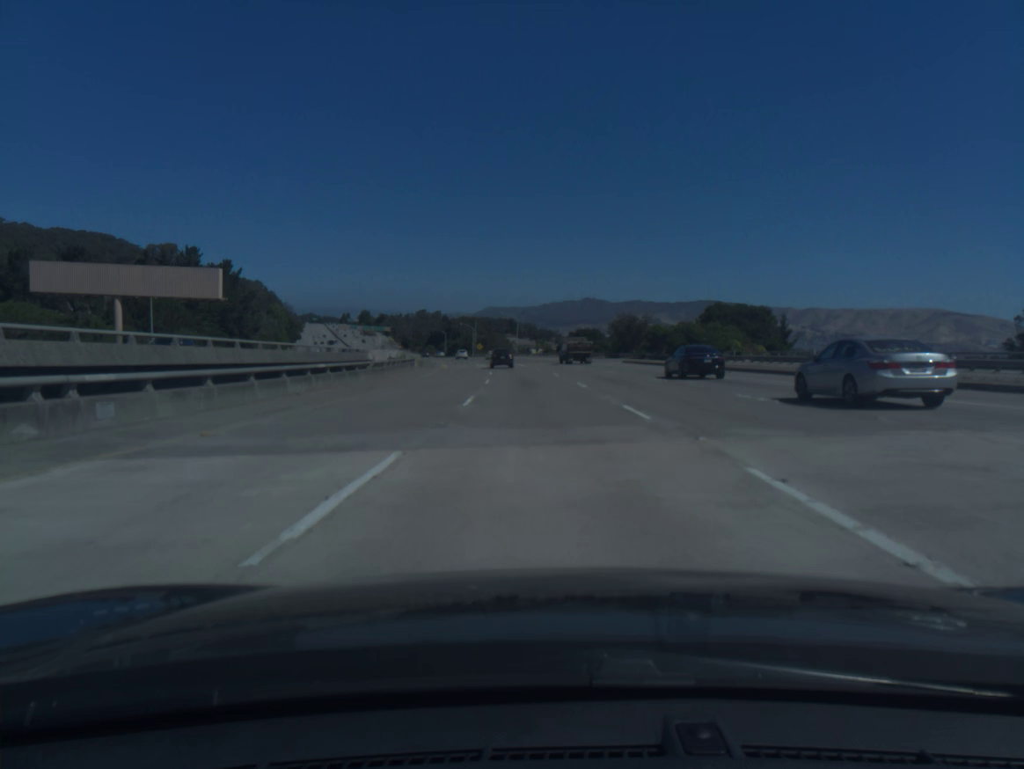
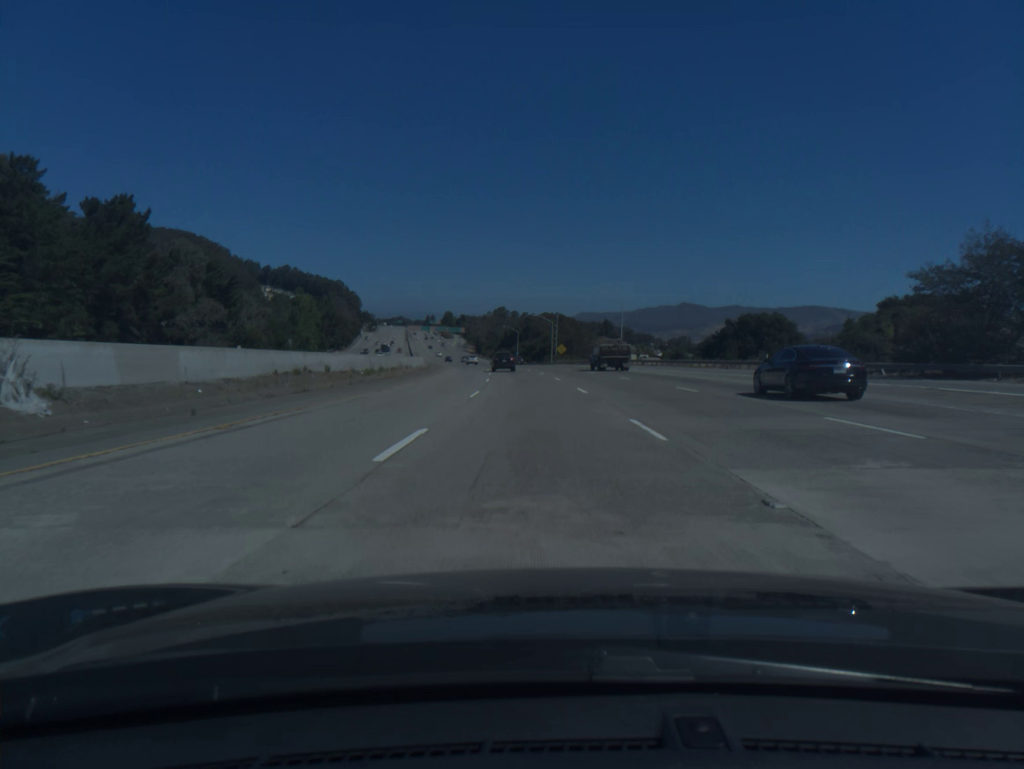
(-4.0, +74.6) m; -7°
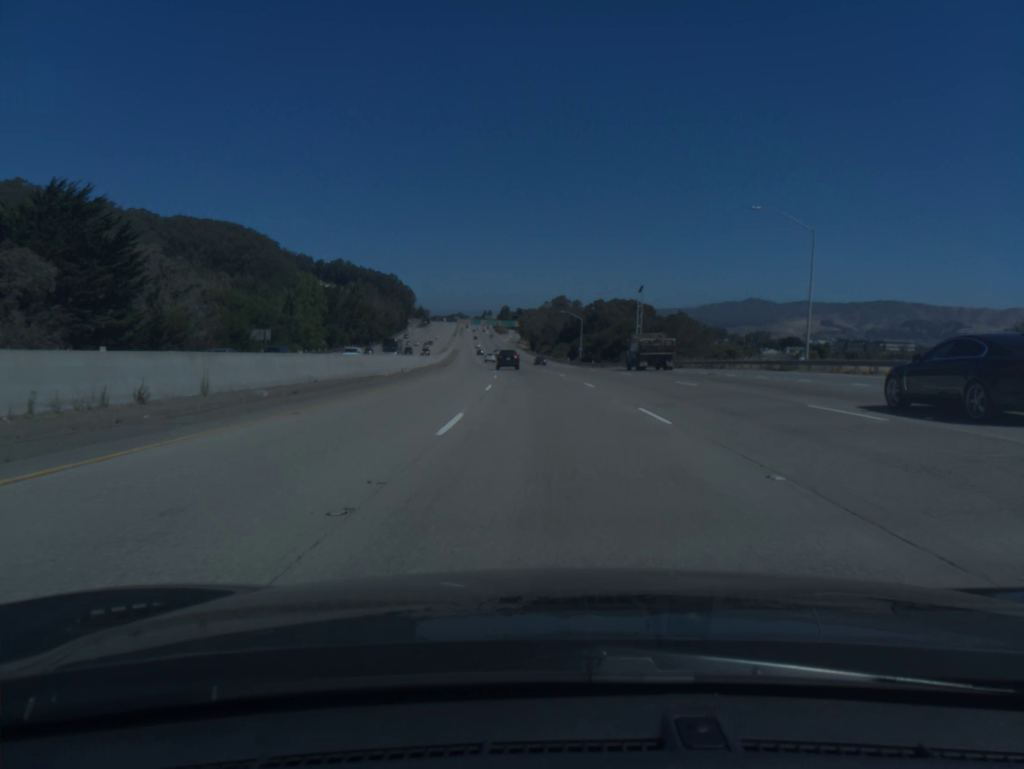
(-2.3, +56.0) m; -4°
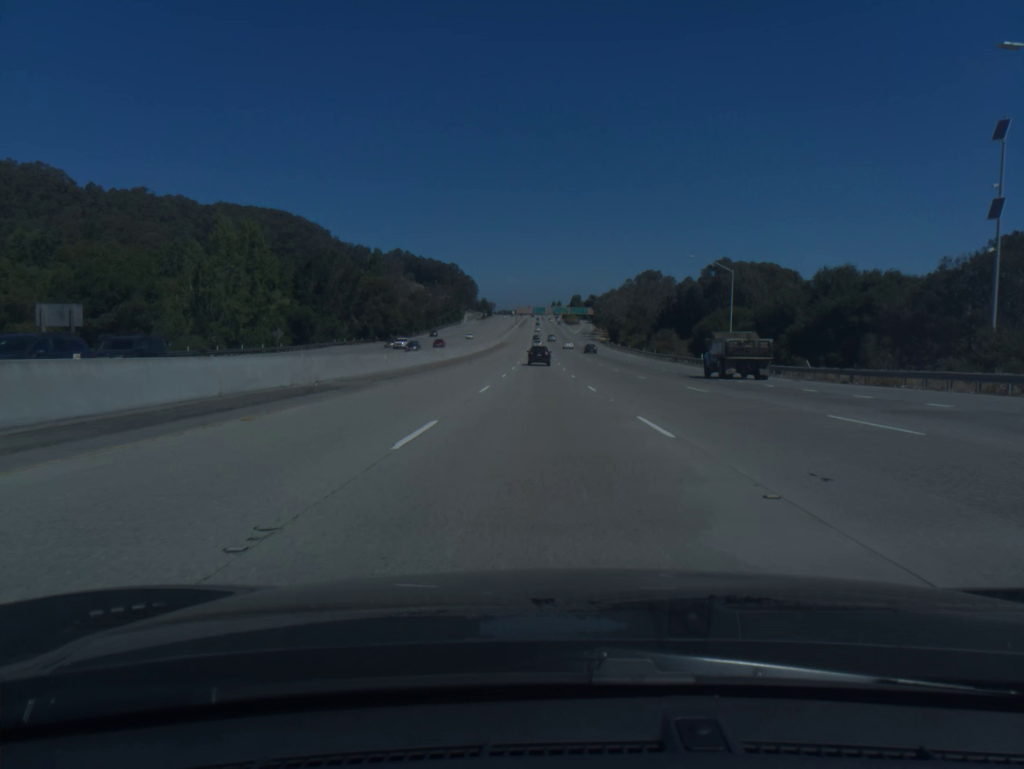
(-3.3, +74.7) m; -5°
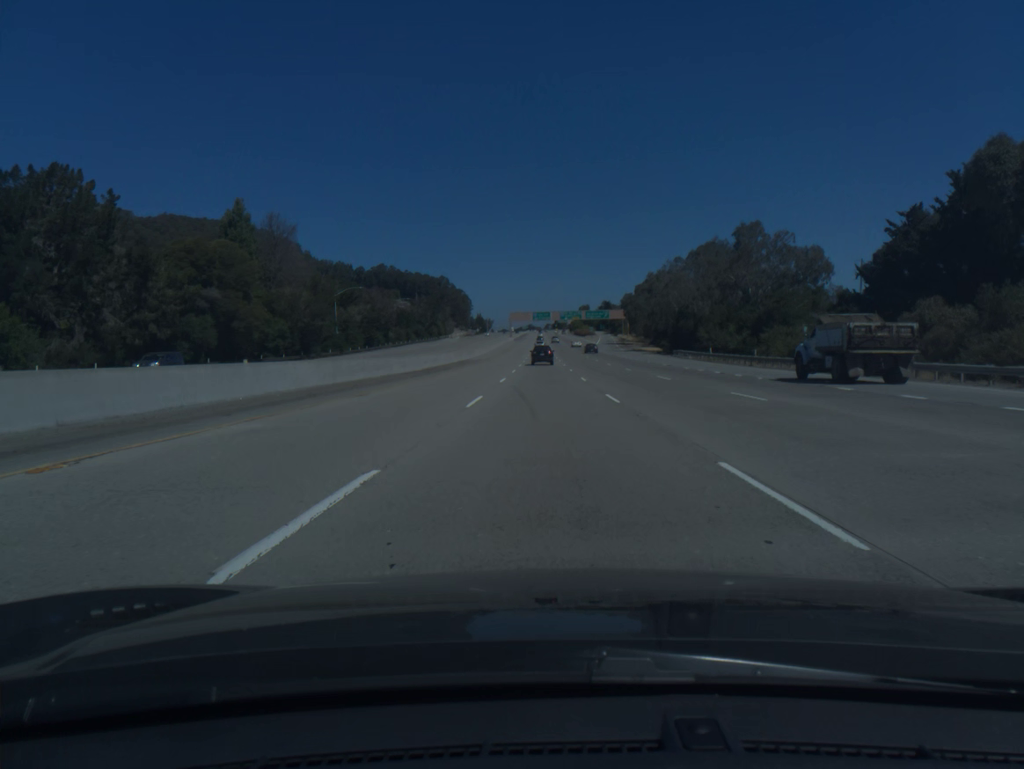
(-1.0, +93.7) m; 0°
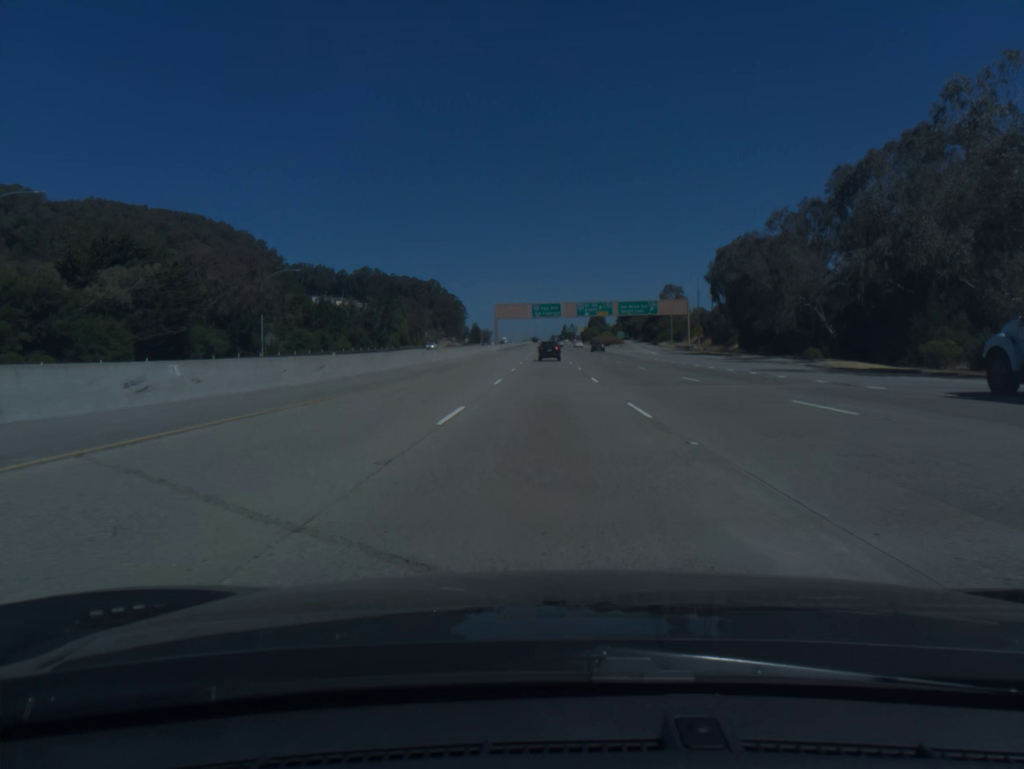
(-0.6, +93.0) m; 0°
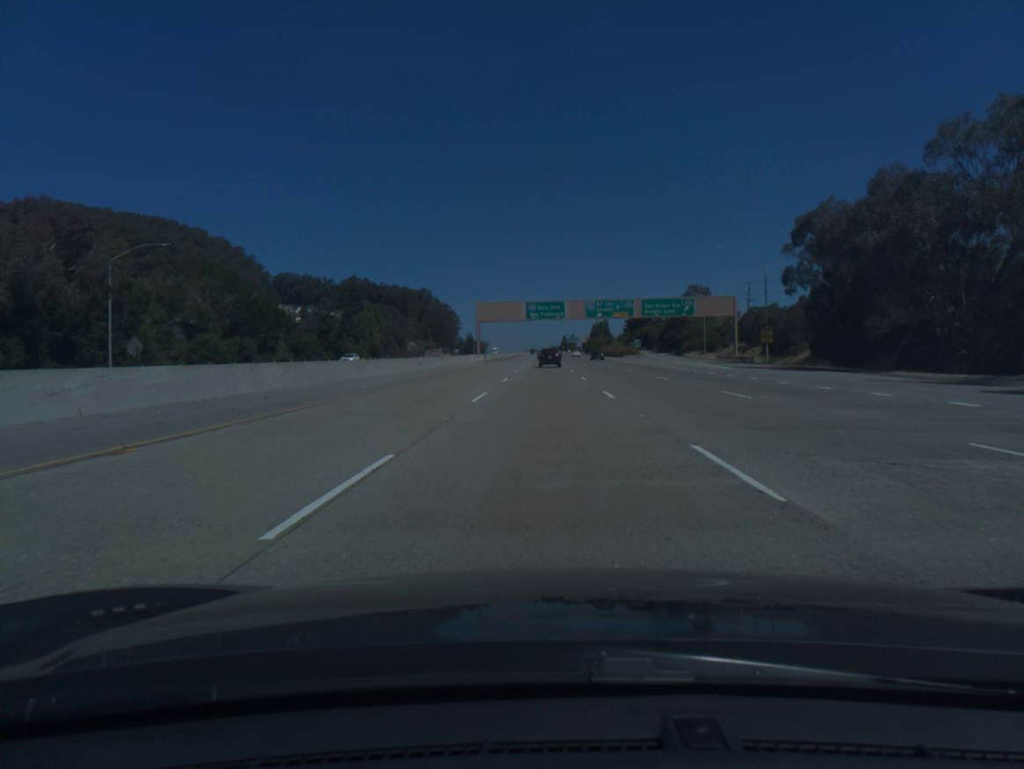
(0.0, +36.8) m; 0°
